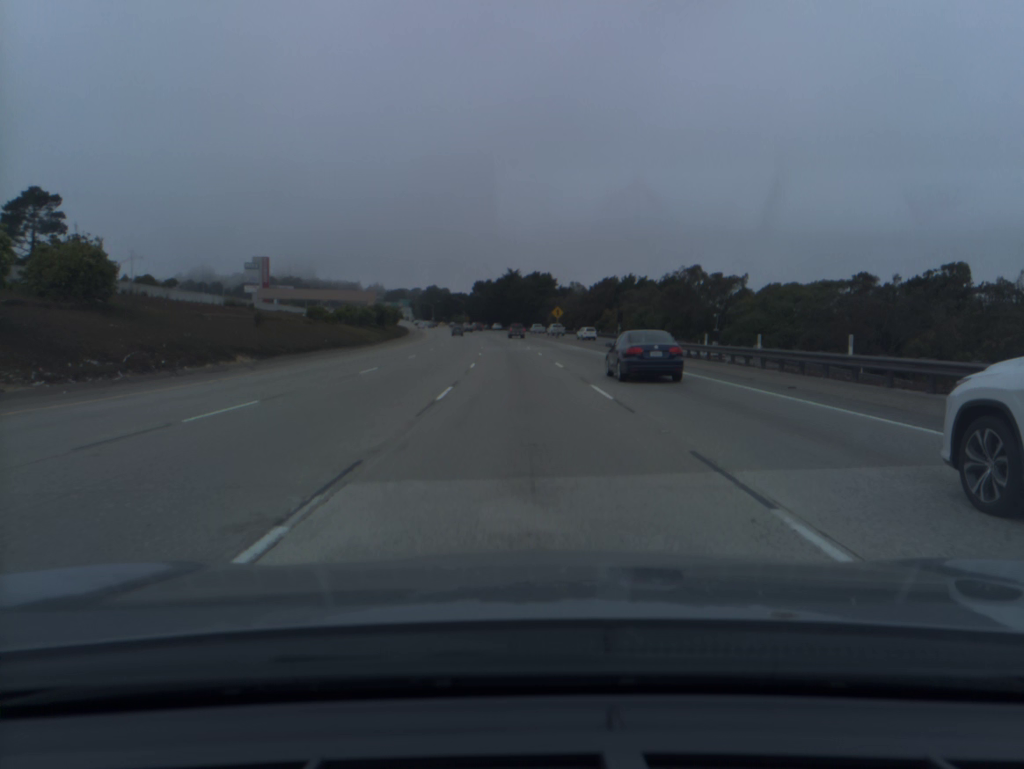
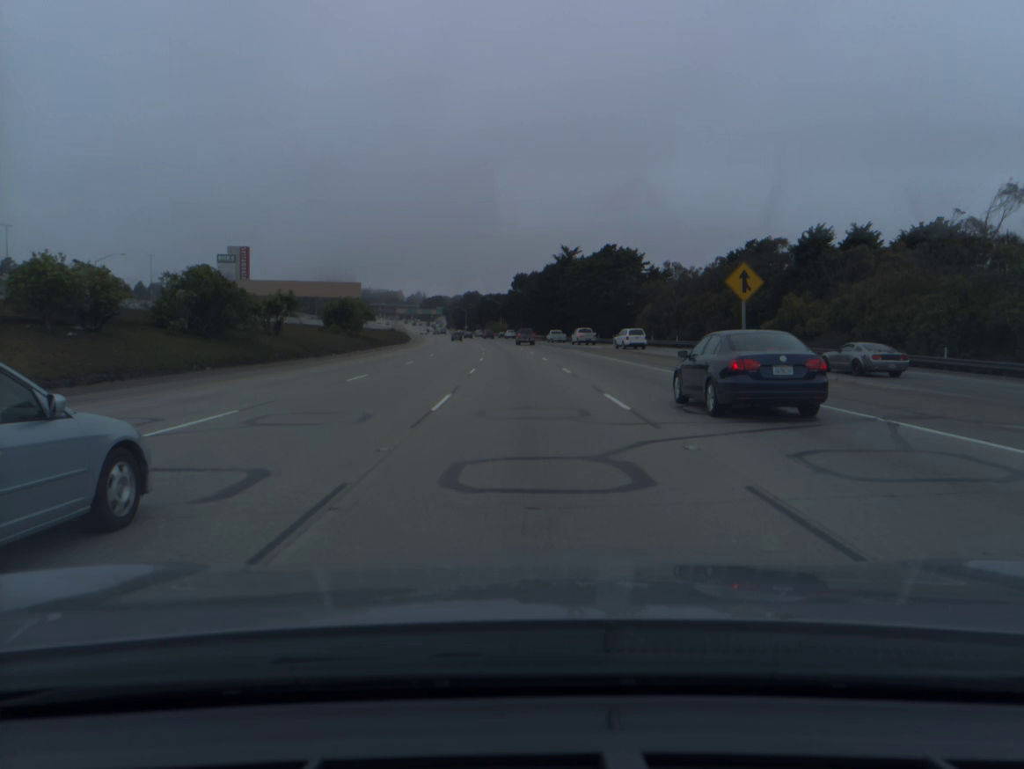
(-2.2, +74.8) m; -4°
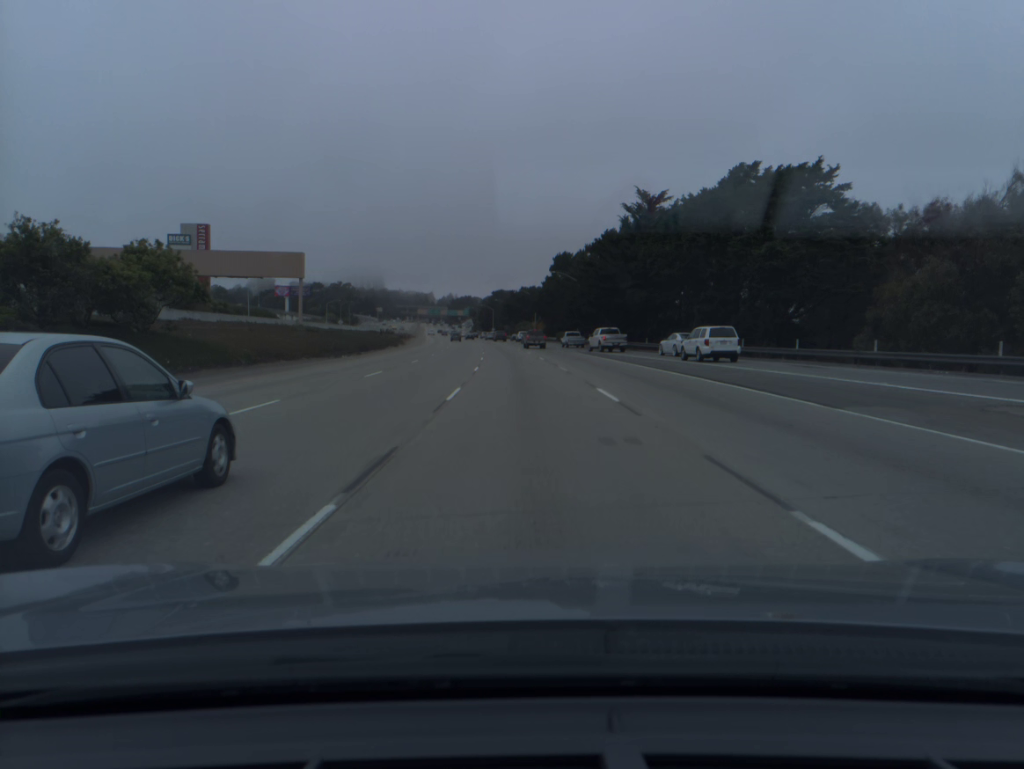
(-1.3, +56.2) m; -3°
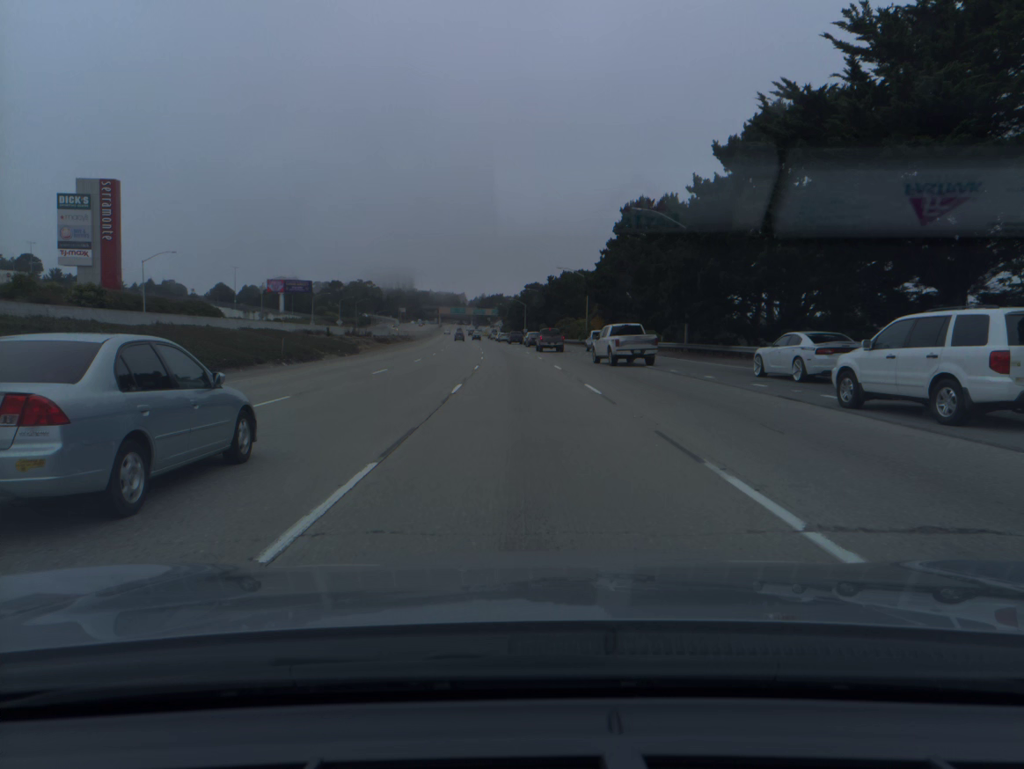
(-1.2, +56.2) m; -3°
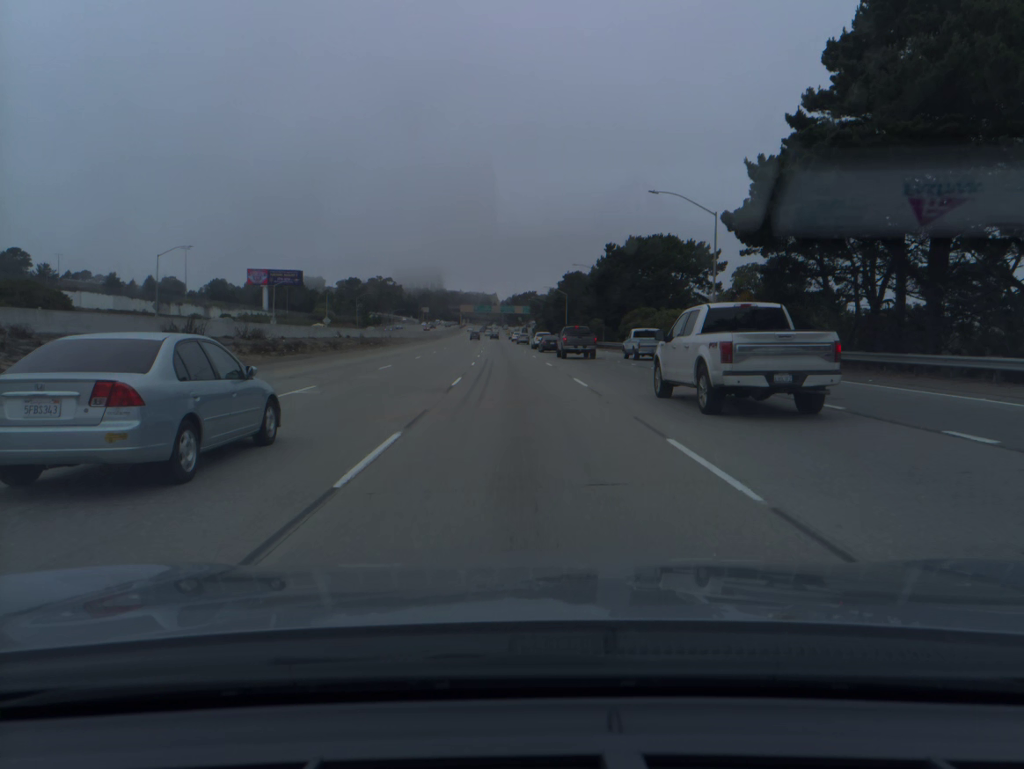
(-1.2, +56.0) m; -3°
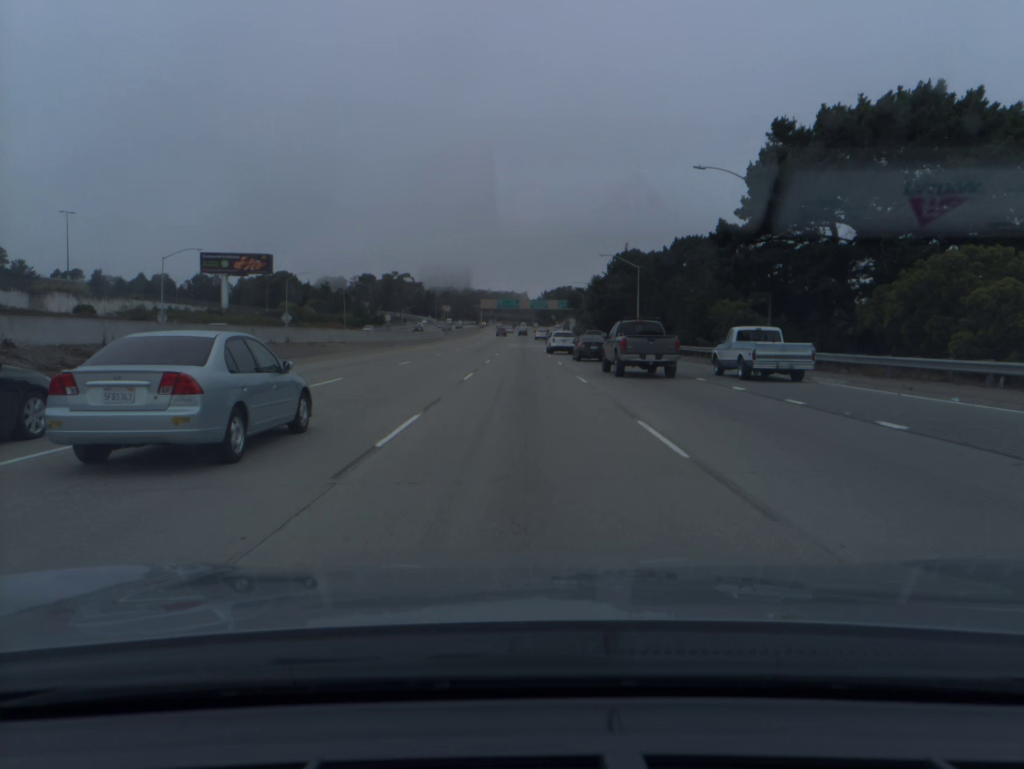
(-1.2, +56.0) m; -2°
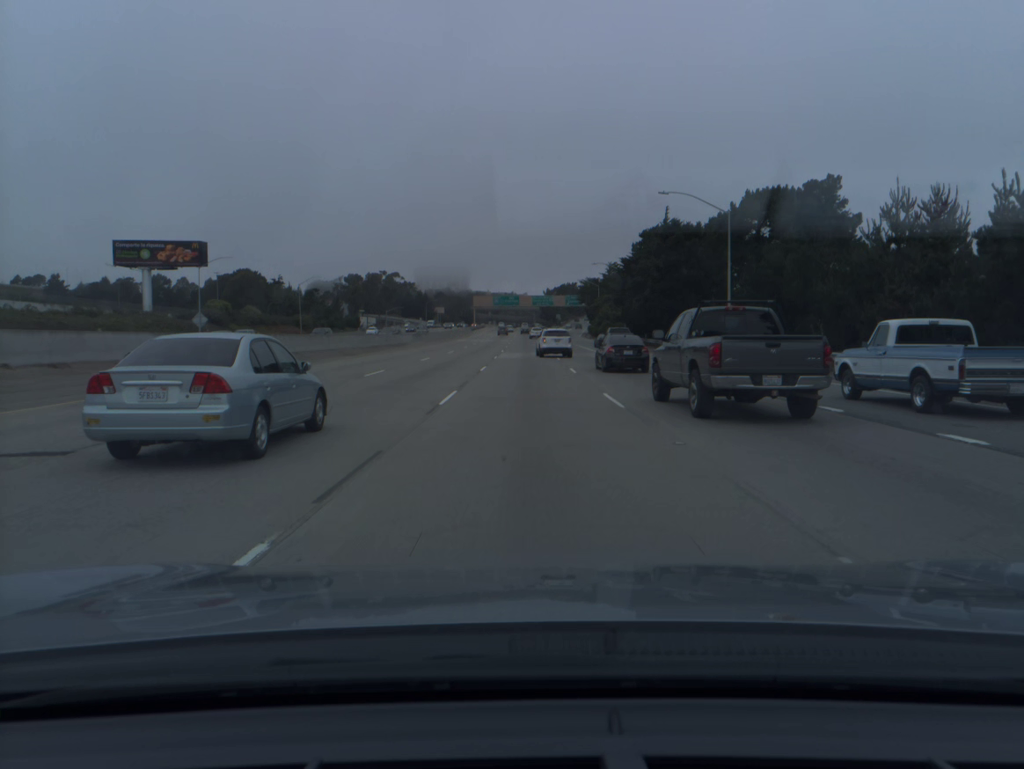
(-0.1, +37.4) m; 0°
